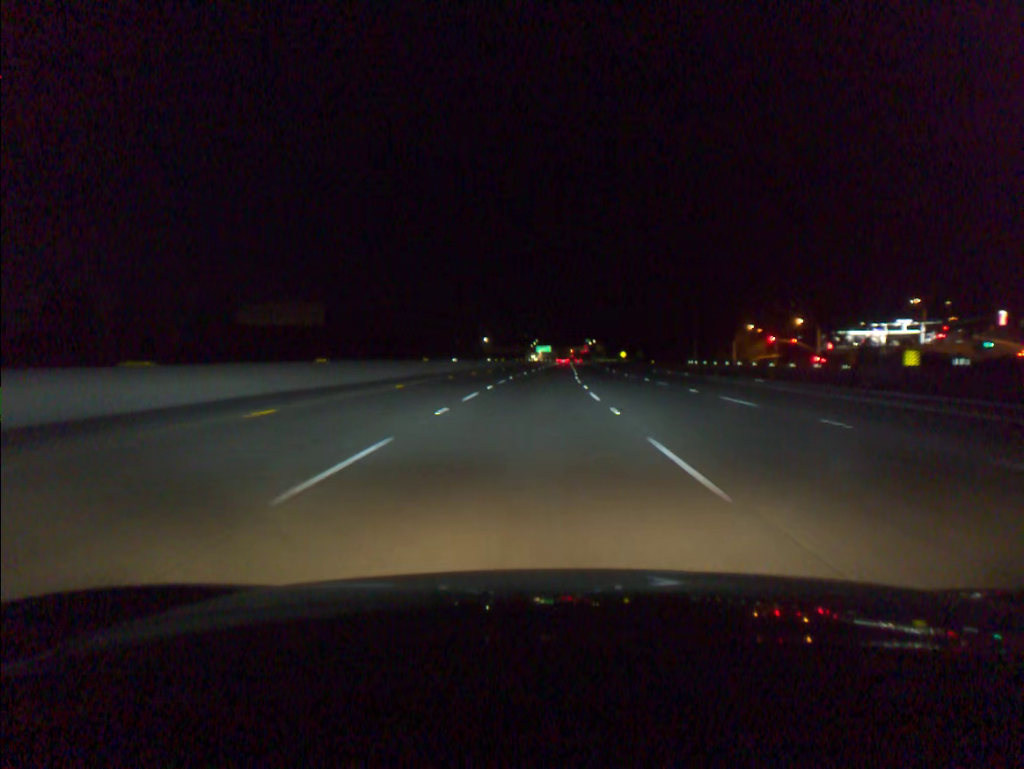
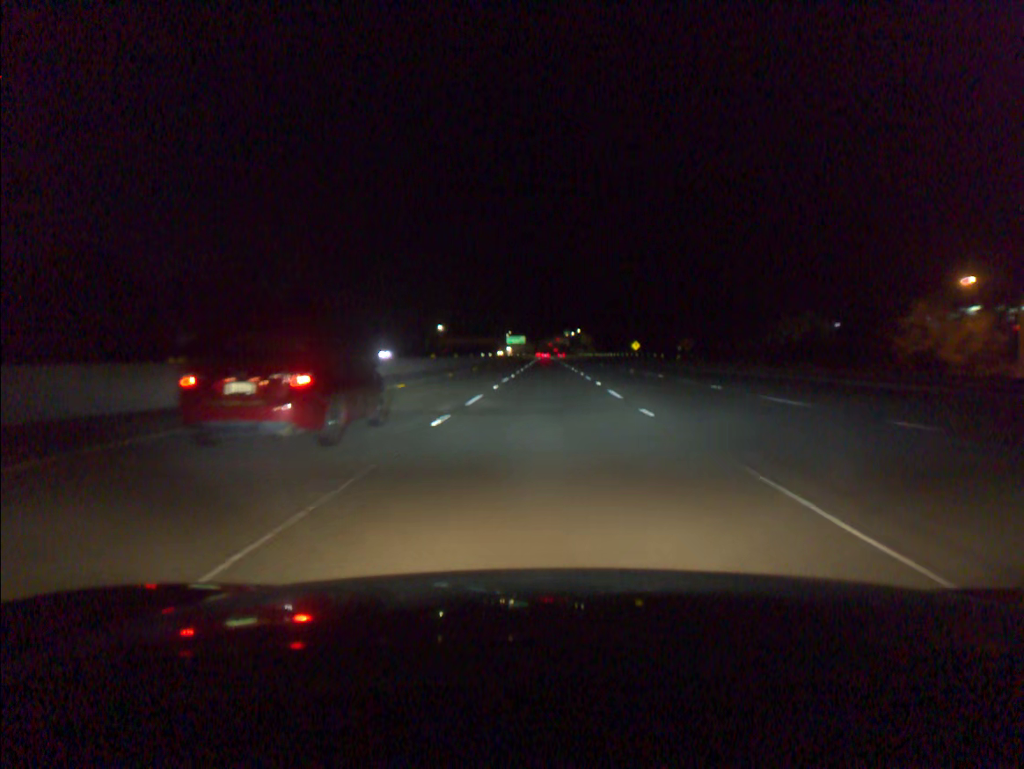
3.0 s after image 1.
(+1.8, +90.1) m; +2°
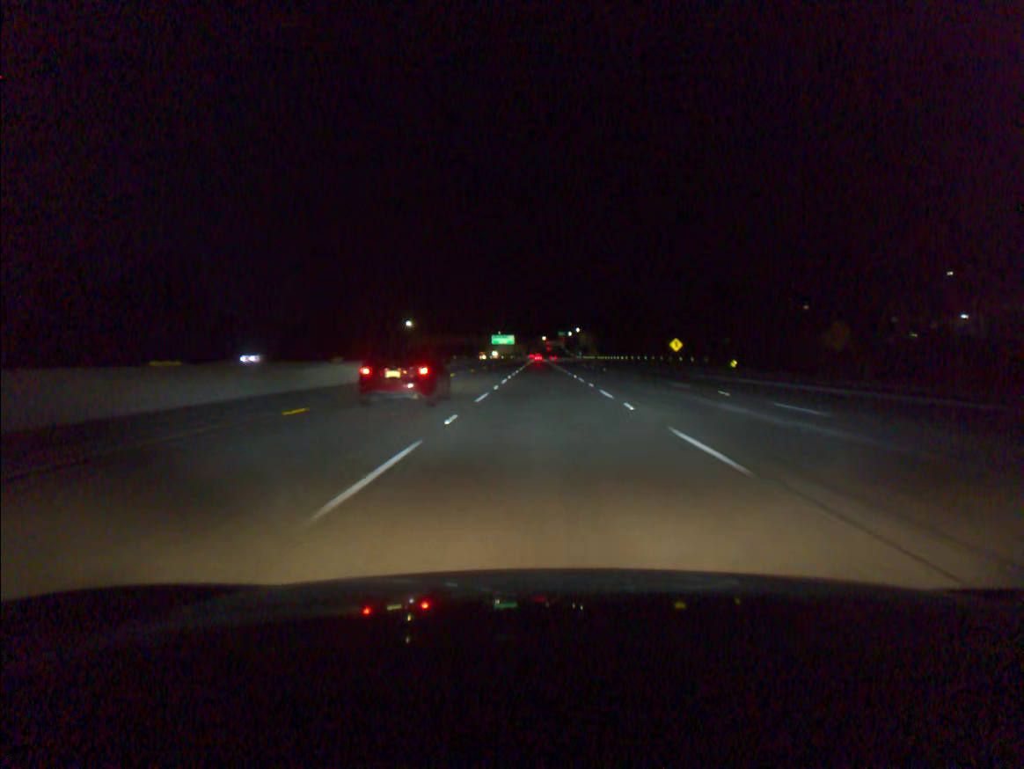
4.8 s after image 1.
(+0.2, +54.9) m; 0°
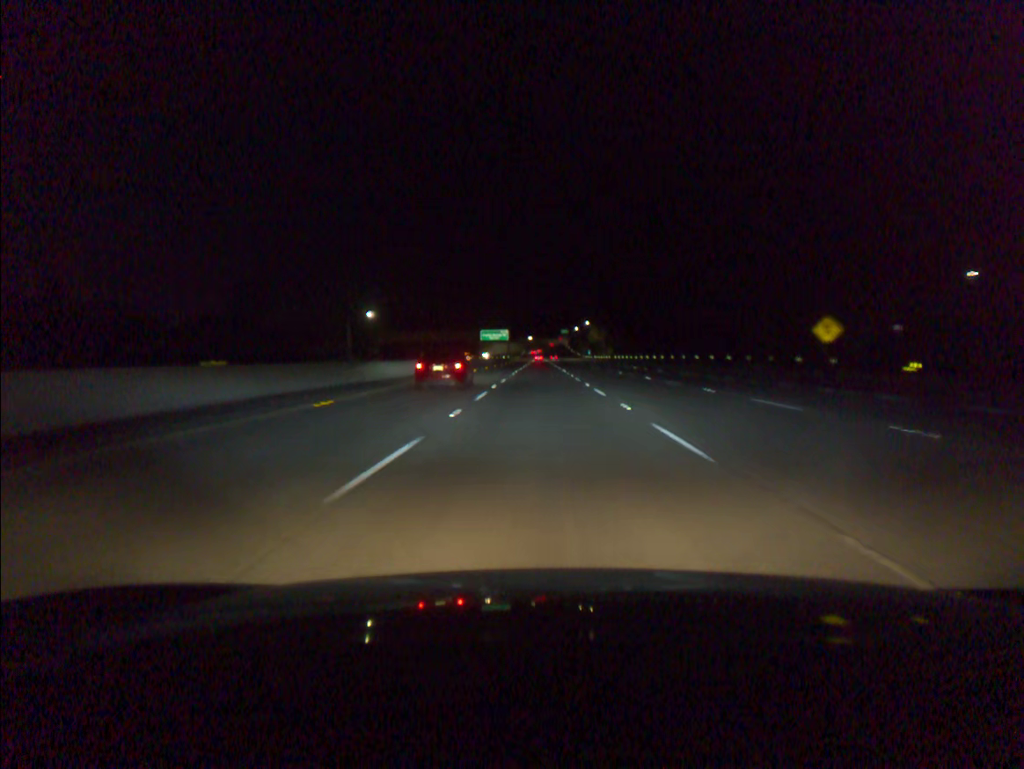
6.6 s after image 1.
(+0.1, +55.9) m; 0°
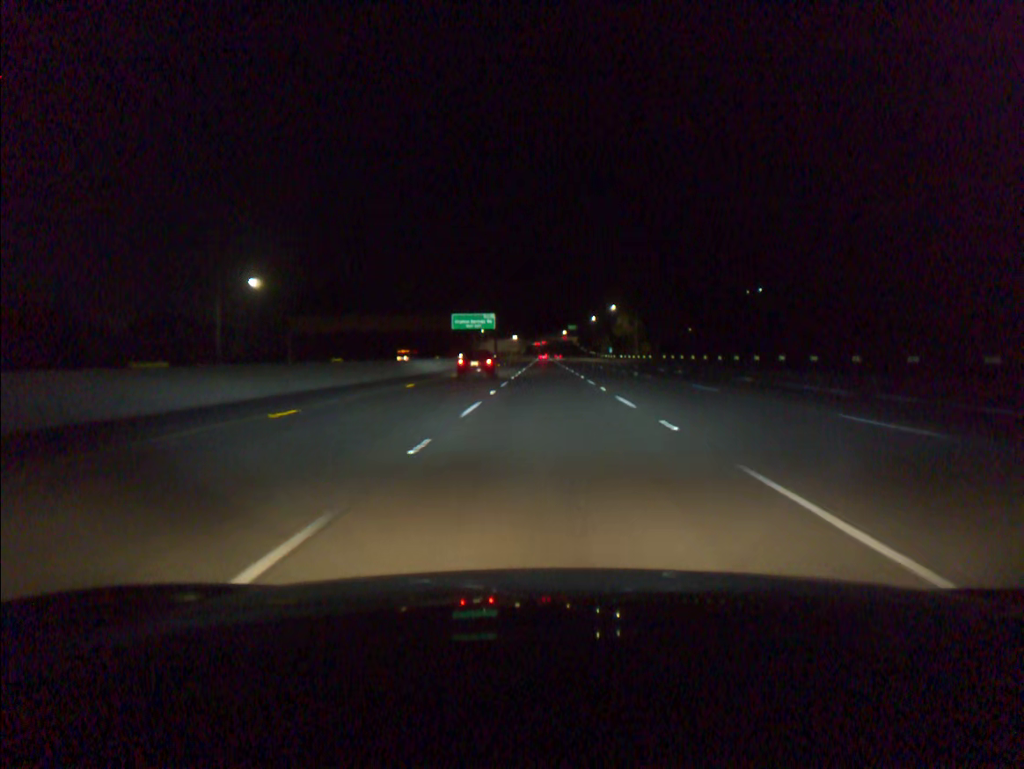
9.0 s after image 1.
(-0.2, +76.7) m; 0°
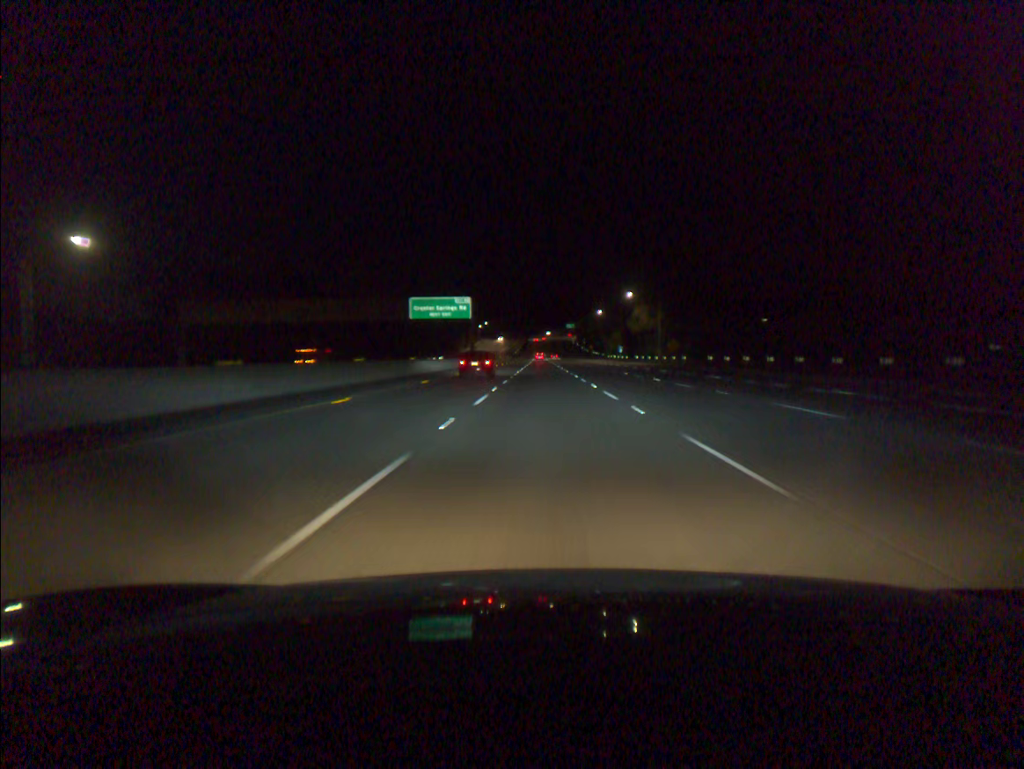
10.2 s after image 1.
(+0.1, +39.1) m; 0°
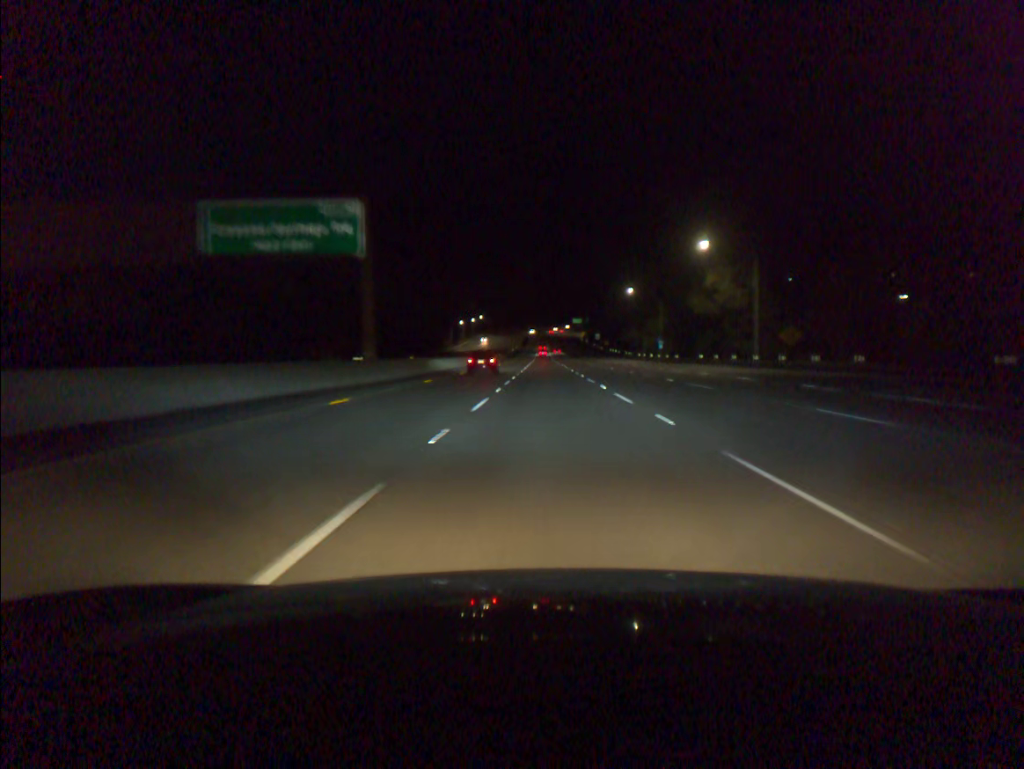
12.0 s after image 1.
(-0.1, +59.3) m; 0°
